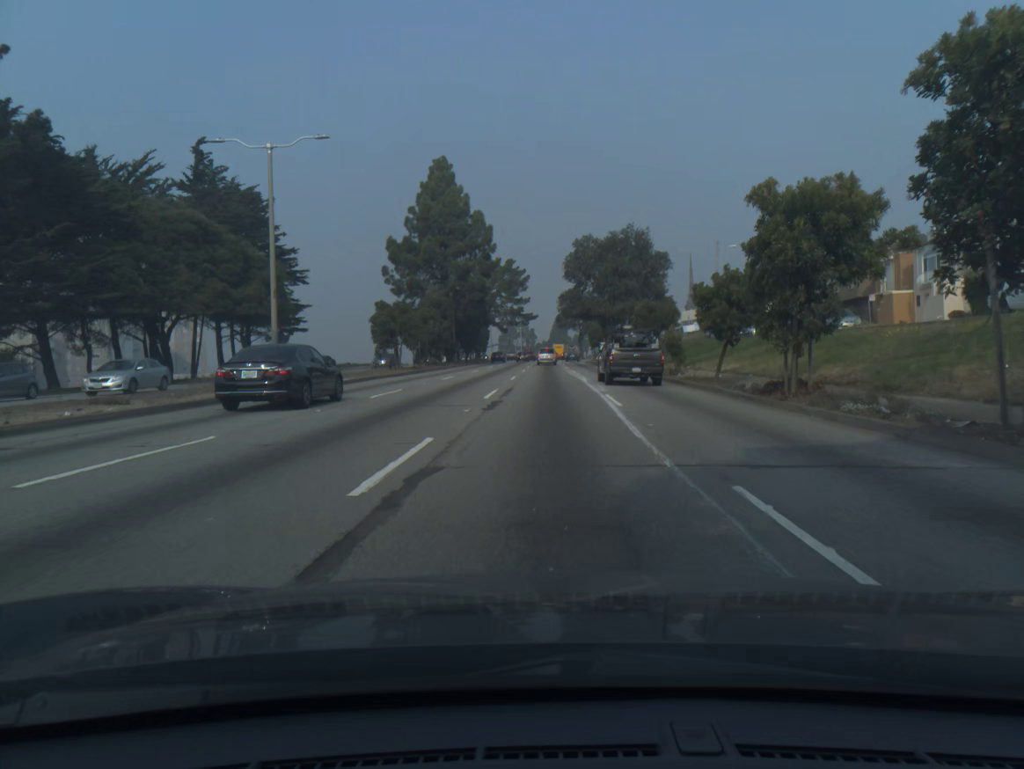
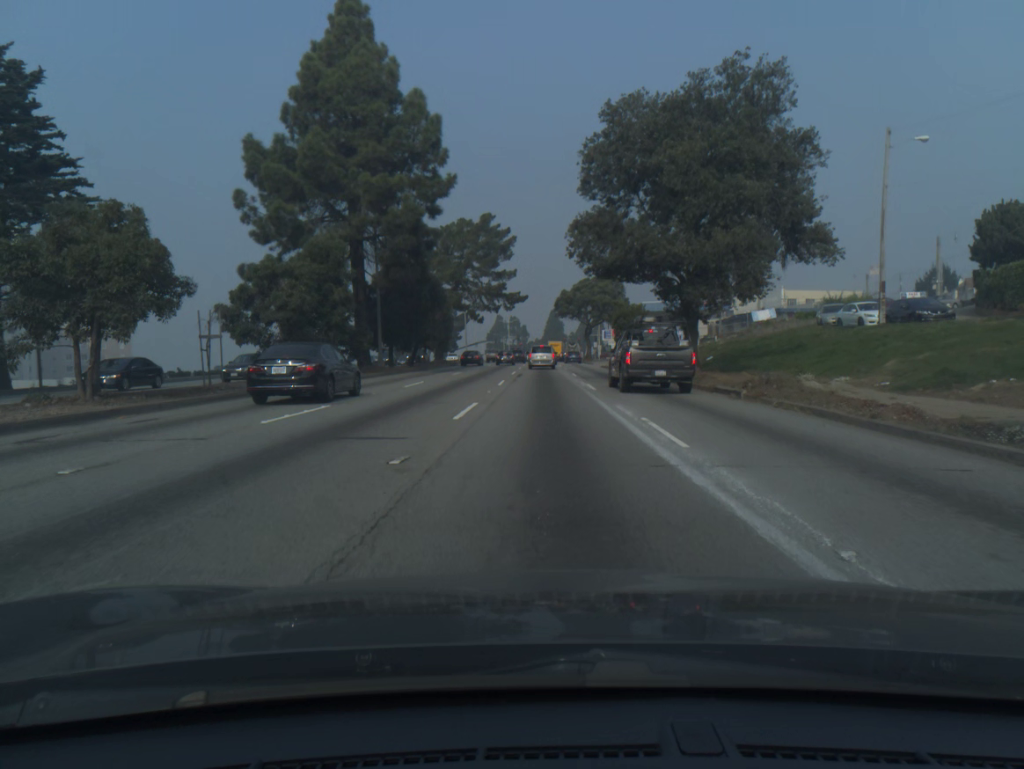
(+0.1, +37.7) m; 0°
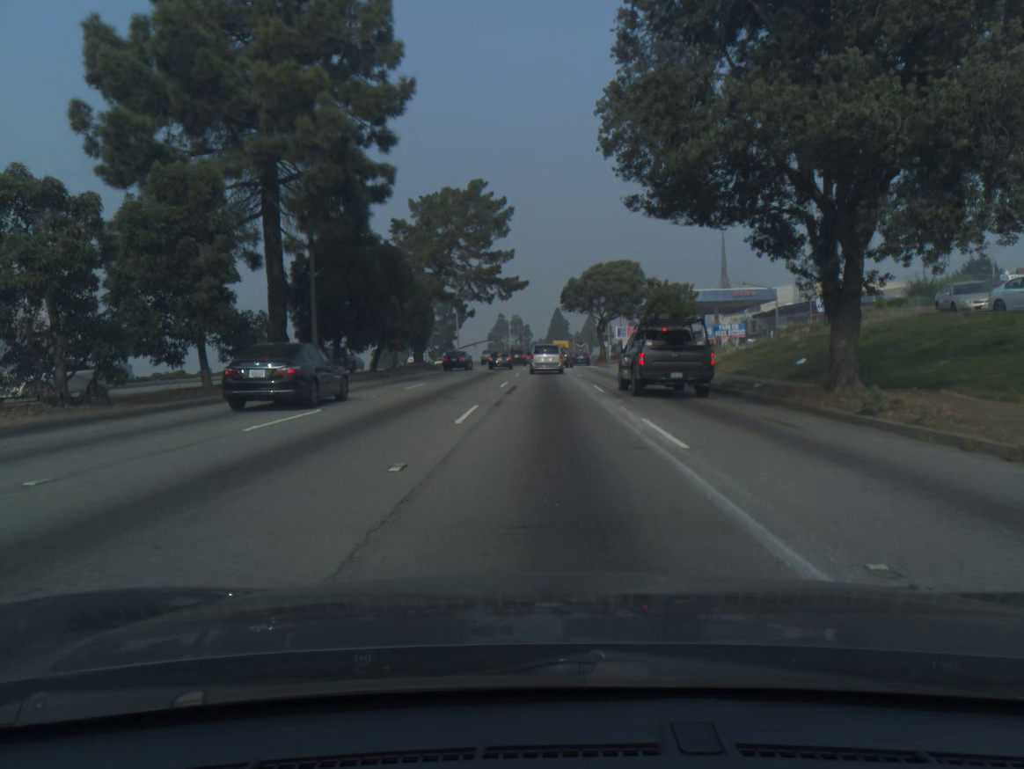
(0.0, +15.3) m; 0°
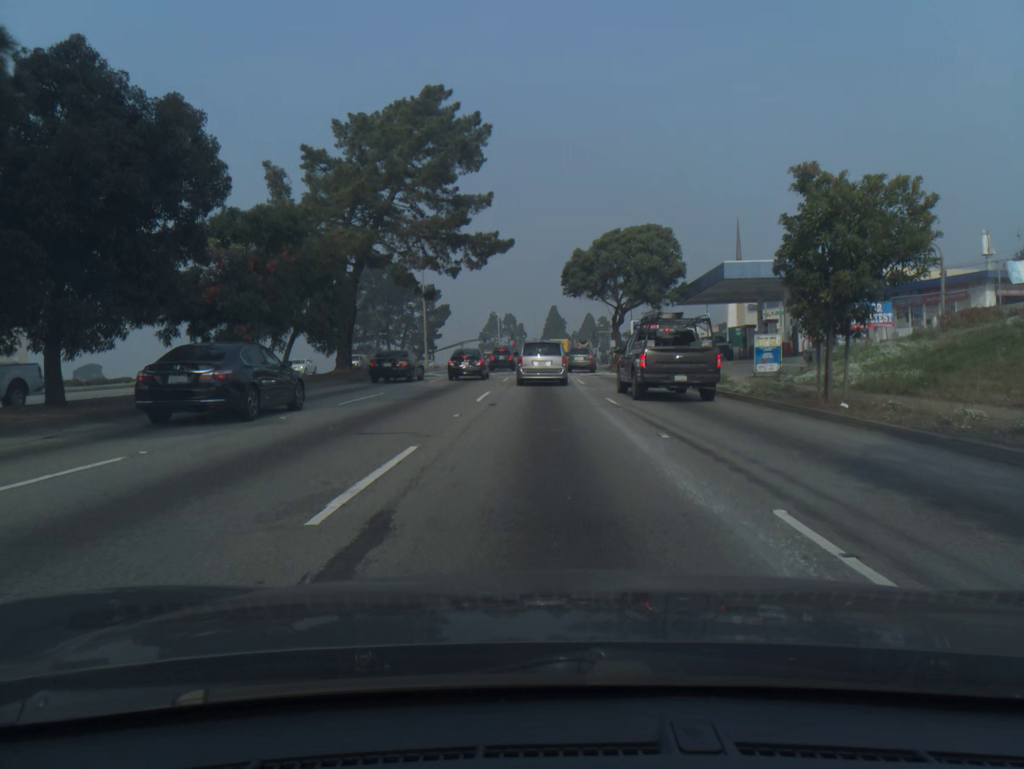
(+0.1, +22.6) m; 0°
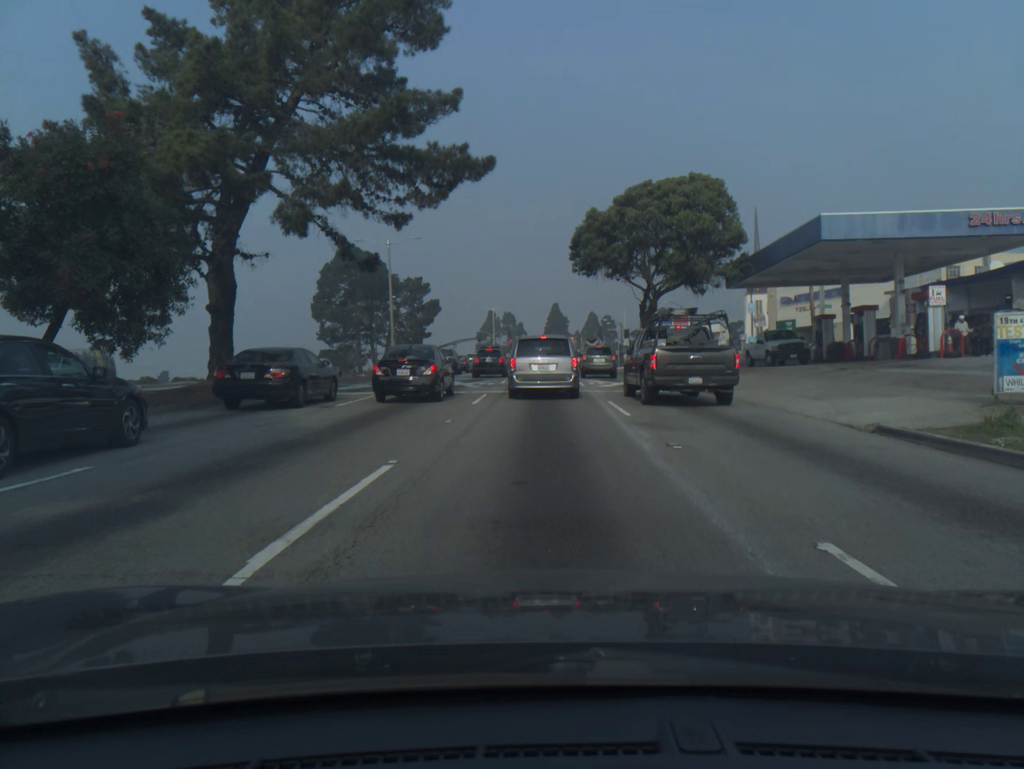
(0.0, +15.9) m; 0°
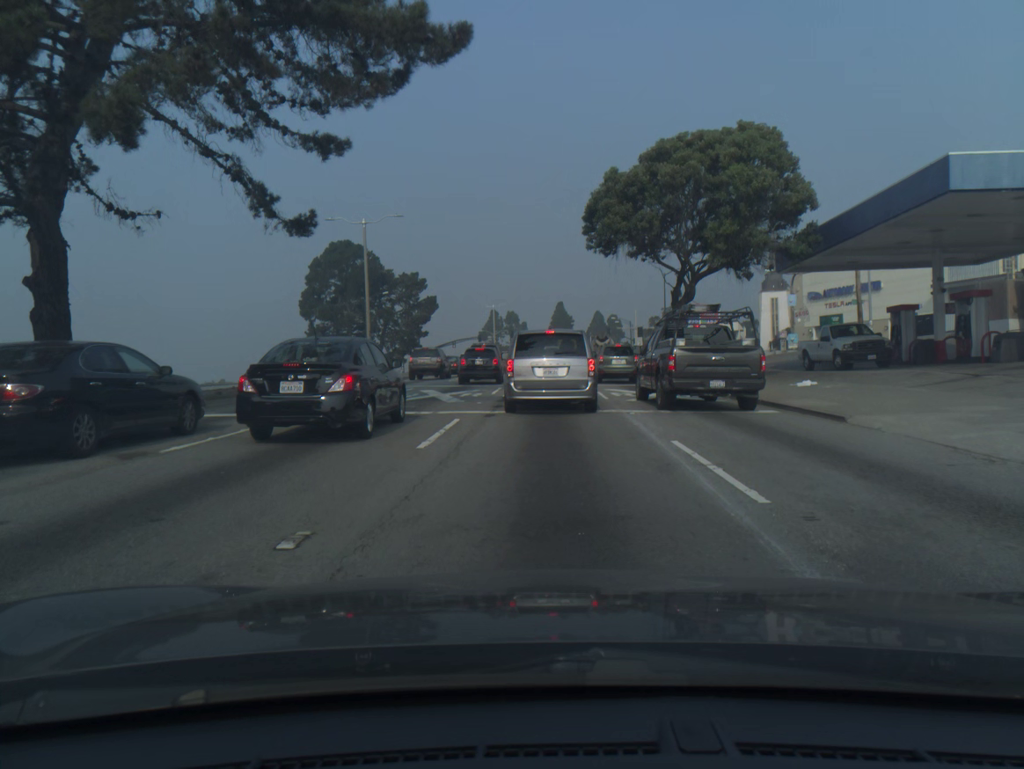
(0.0, +9.0) m; 0°
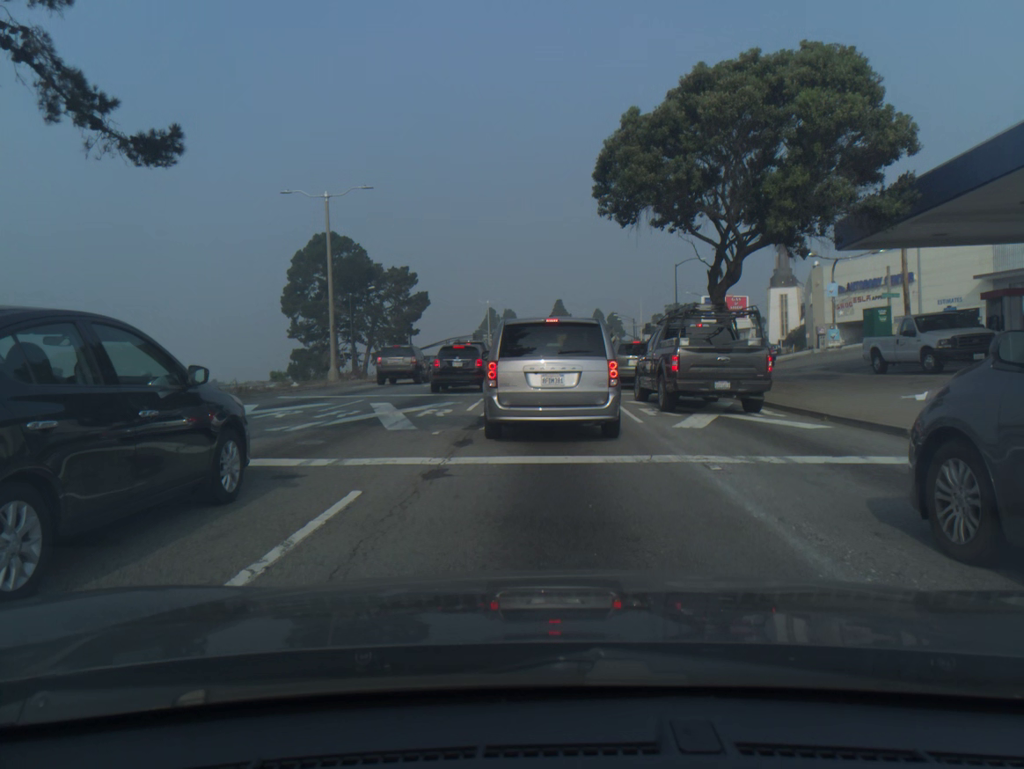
(0.0, +7.7) m; +1°
